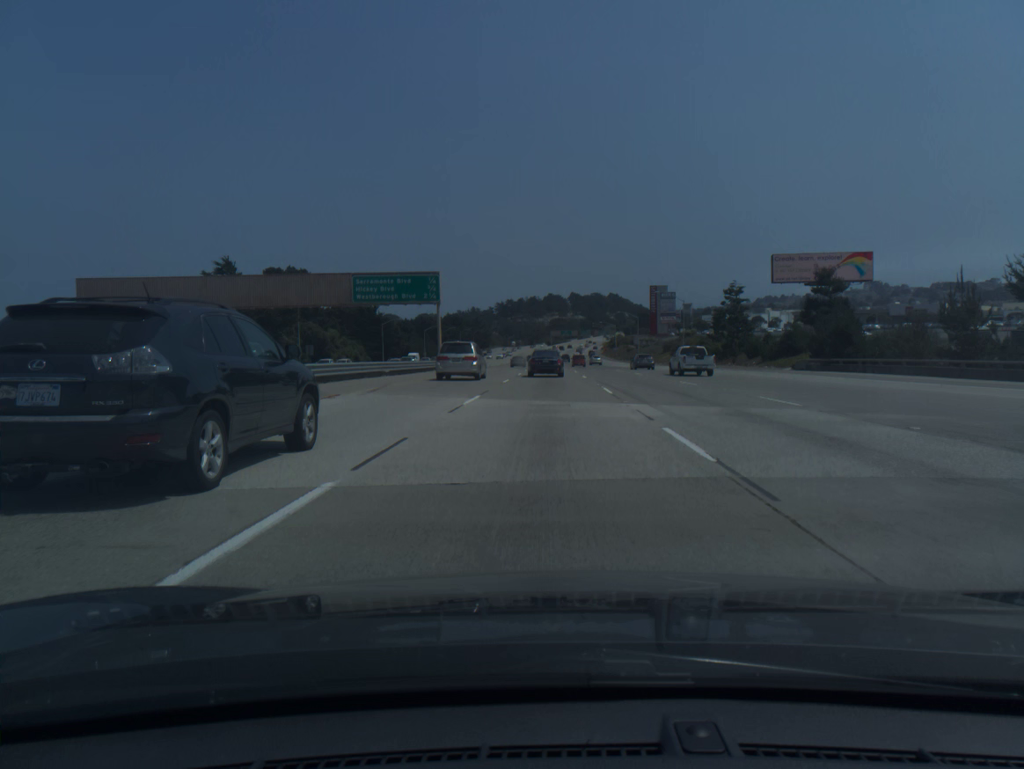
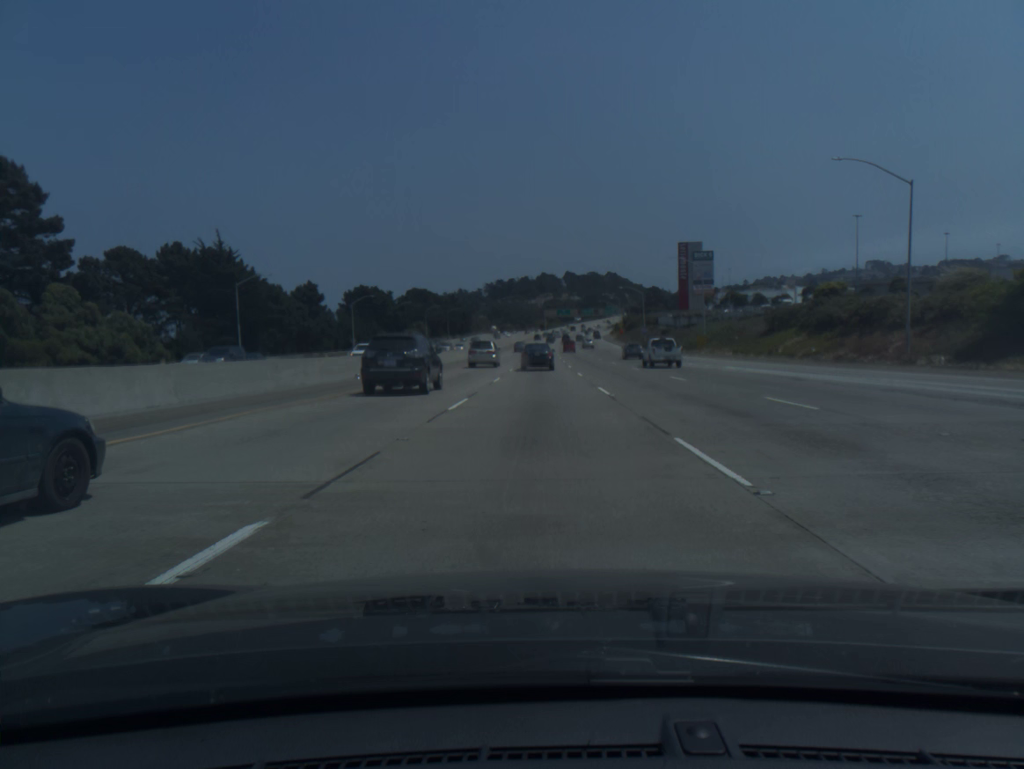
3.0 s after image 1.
(+0.5, +74.9) m; 0°
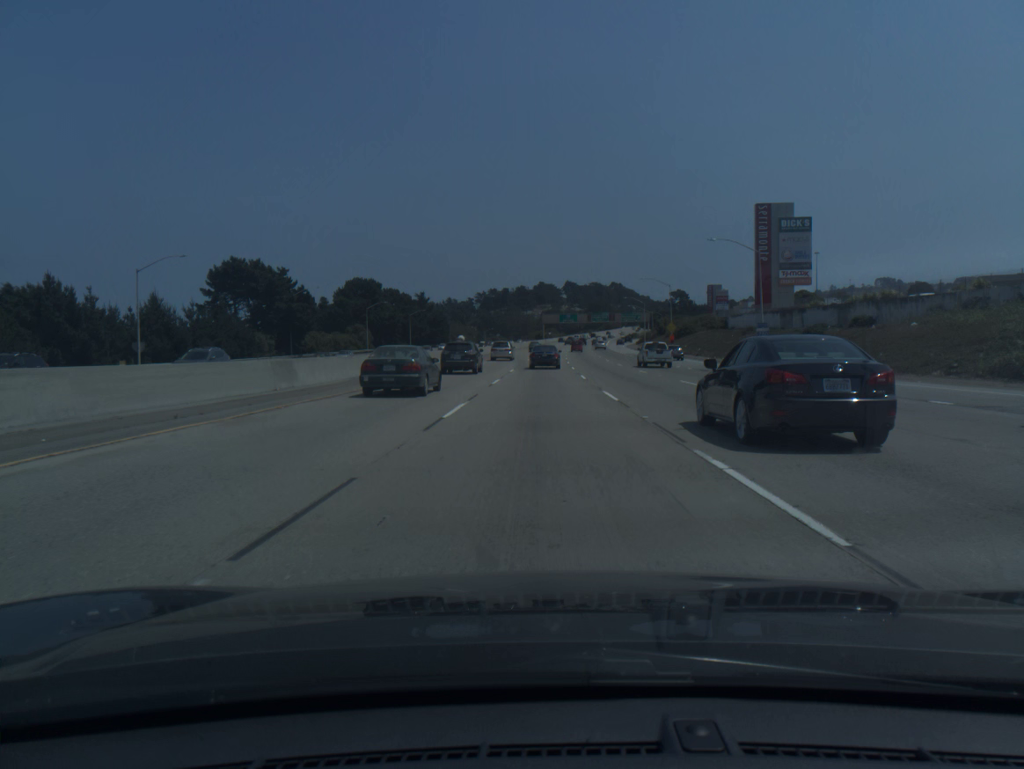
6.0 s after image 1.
(-0.3, +74.9) m; 0°
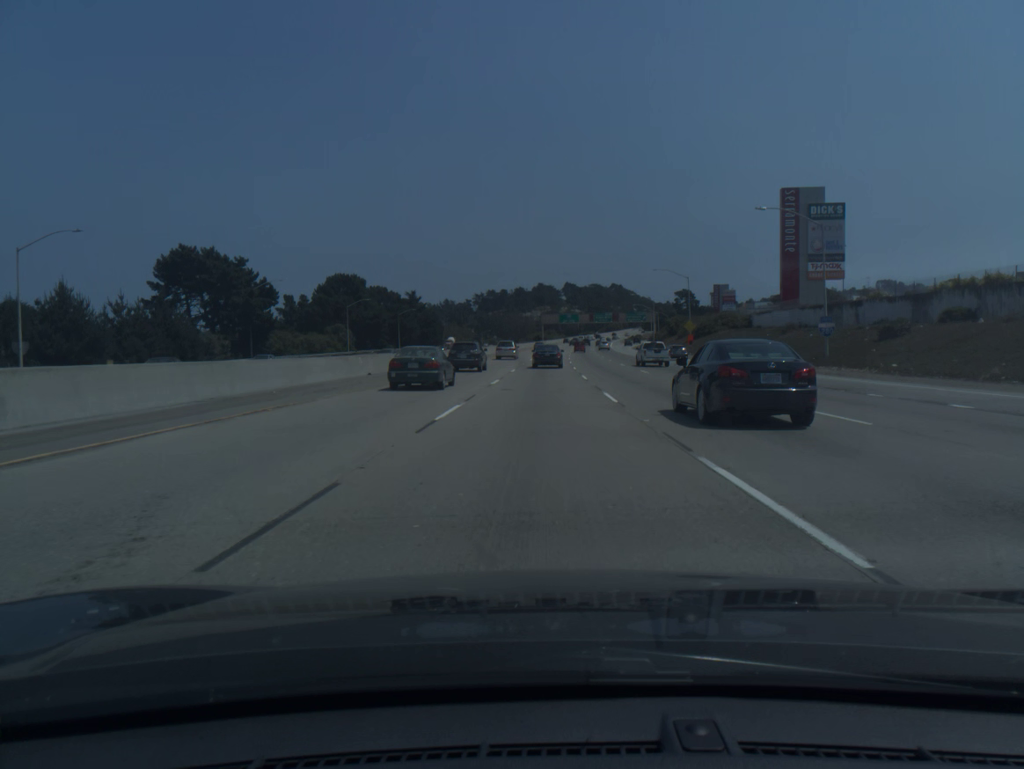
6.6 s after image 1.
(0.0, +15.0) m; 0°
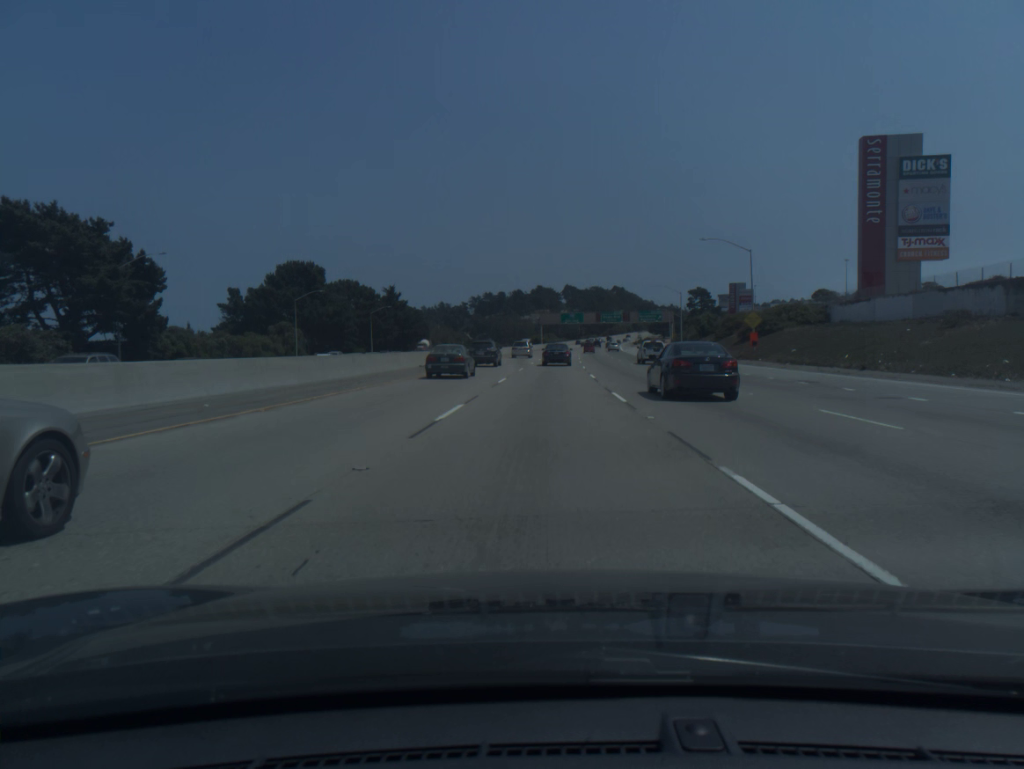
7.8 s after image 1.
(0.0, +30.0) m; 0°
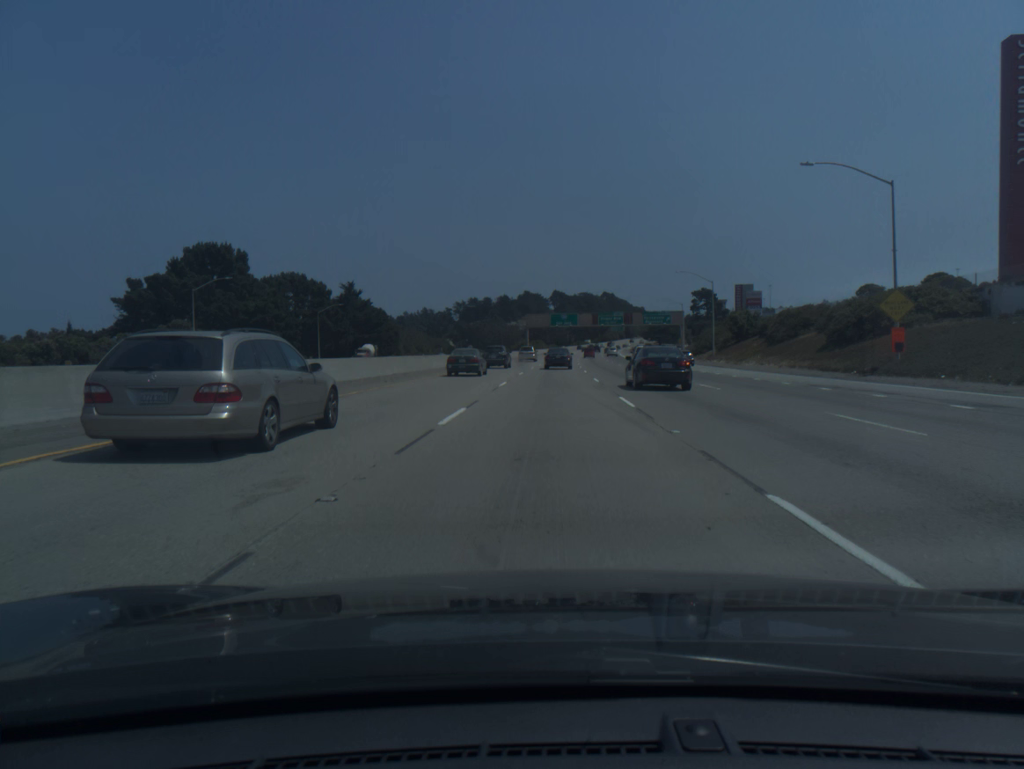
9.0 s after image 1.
(+0.2, +30.0) m; +1°
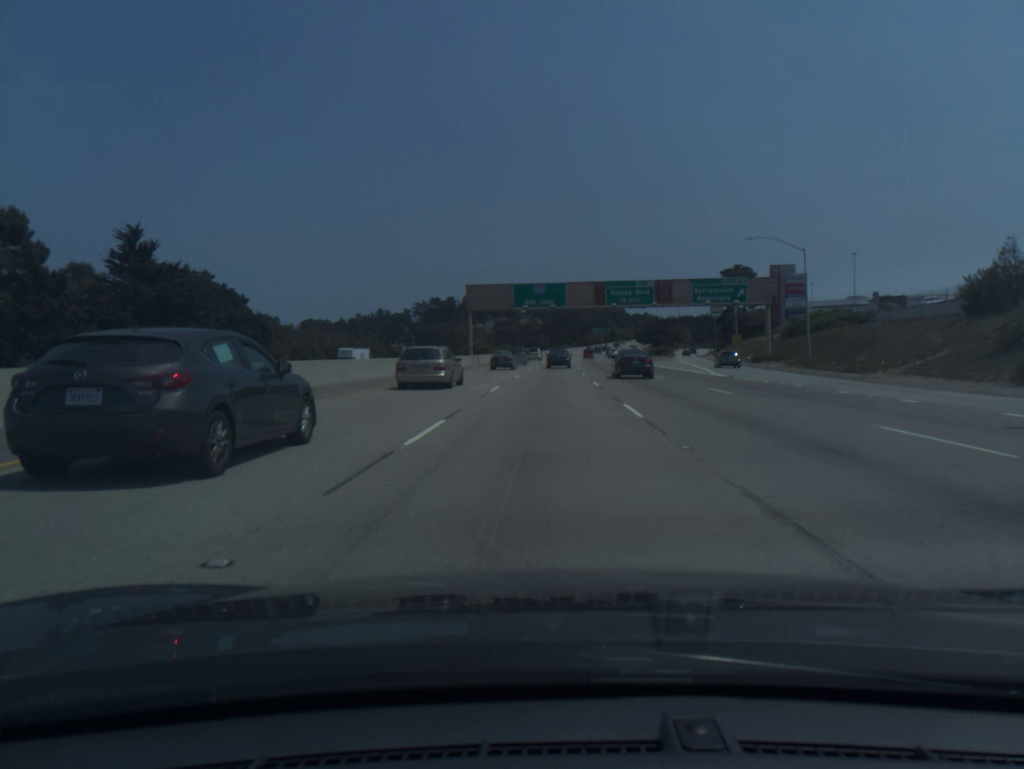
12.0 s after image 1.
(+1.7, +75.8) m; +2°
